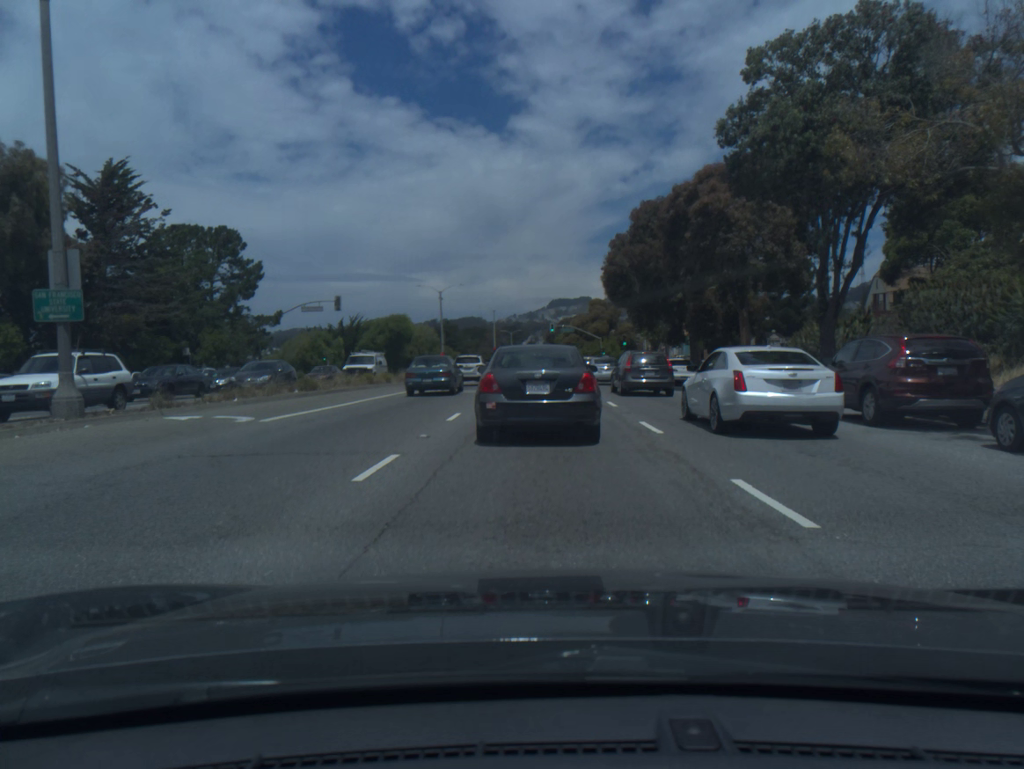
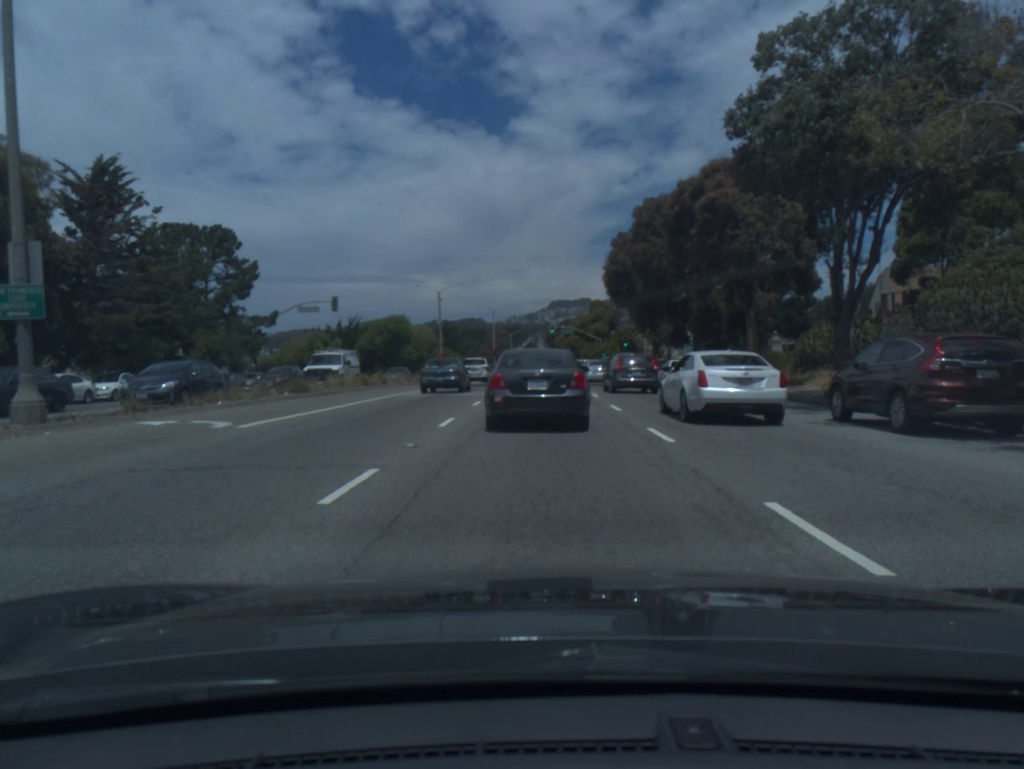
(0.0, +1.1) m; 0°
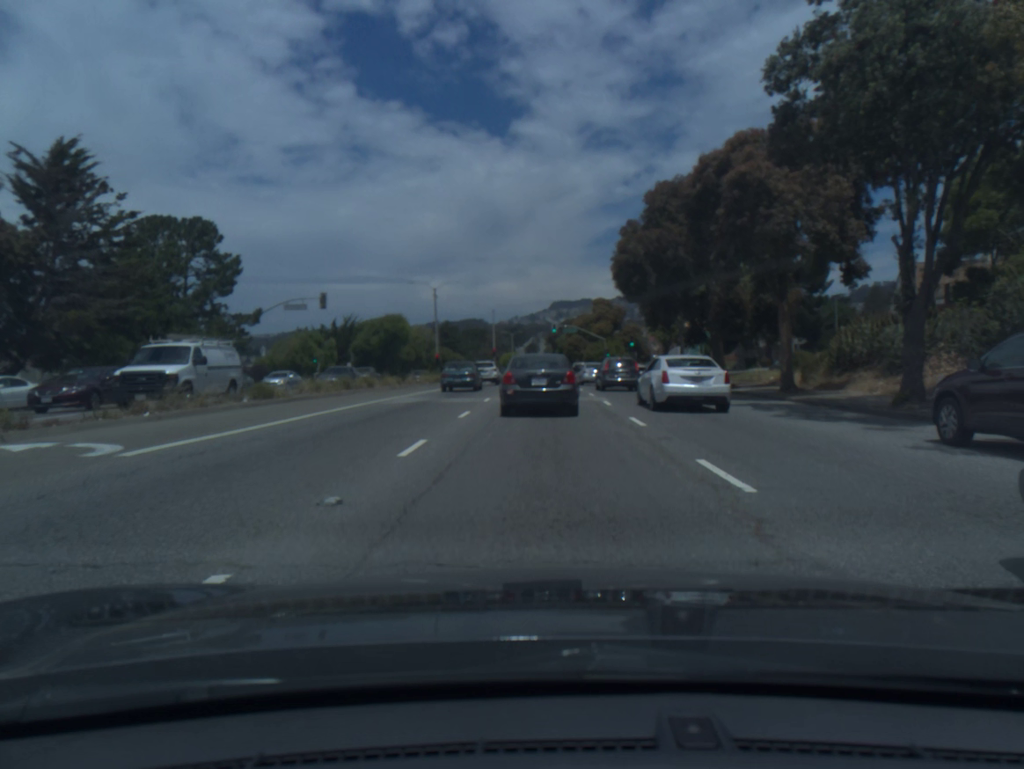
(0.0, +4.0) m; -1°
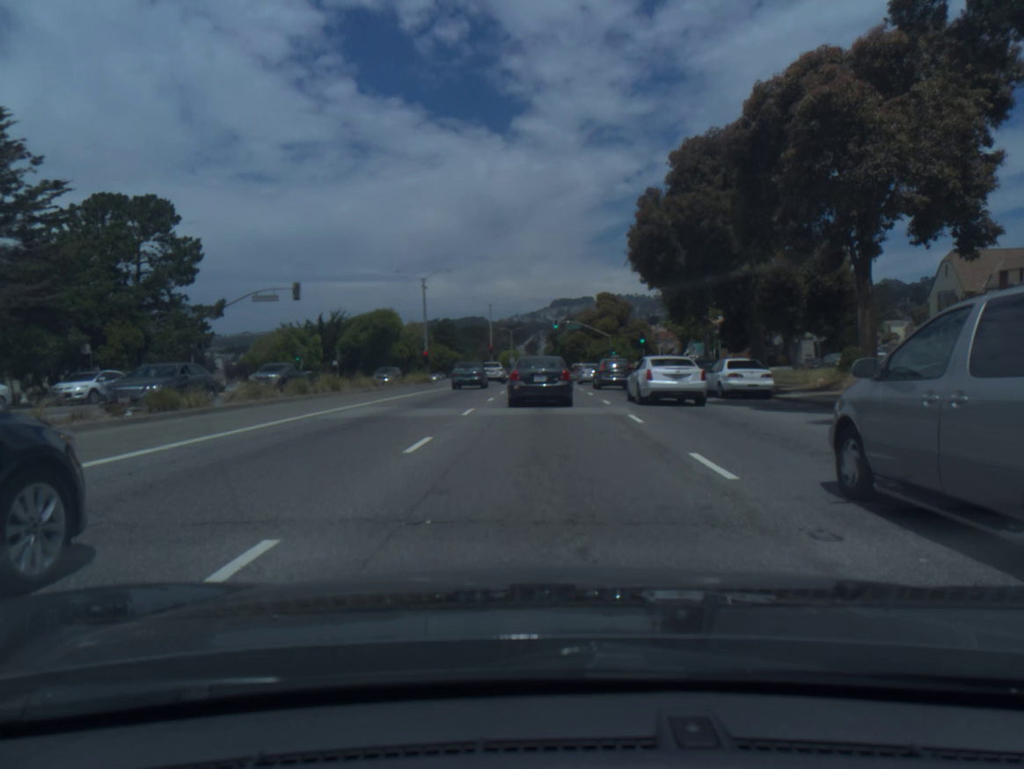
(0.0, +6.6) m; 0°
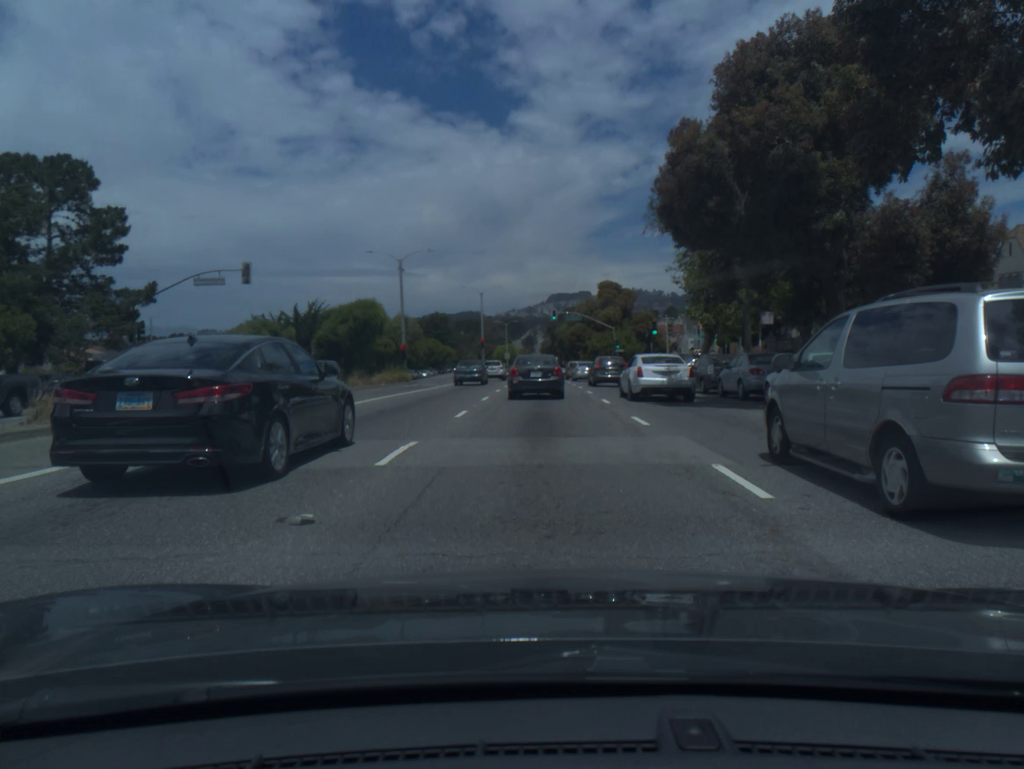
(0.0, +8.6) m; 0°
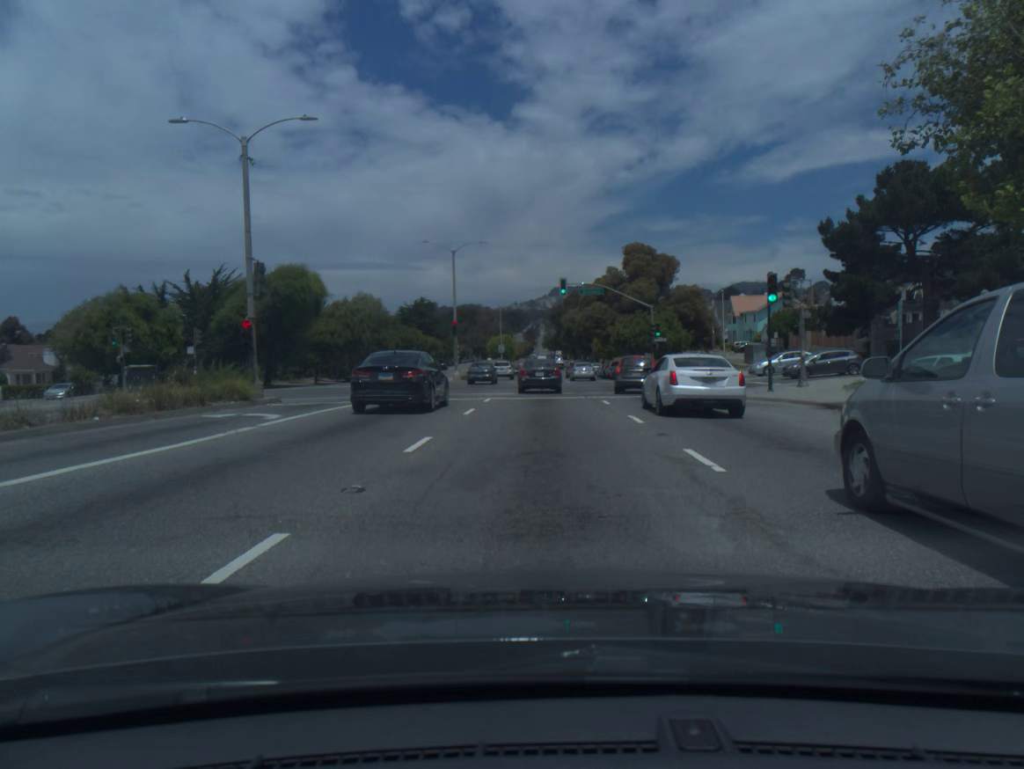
(0.0, +27.9) m; 0°
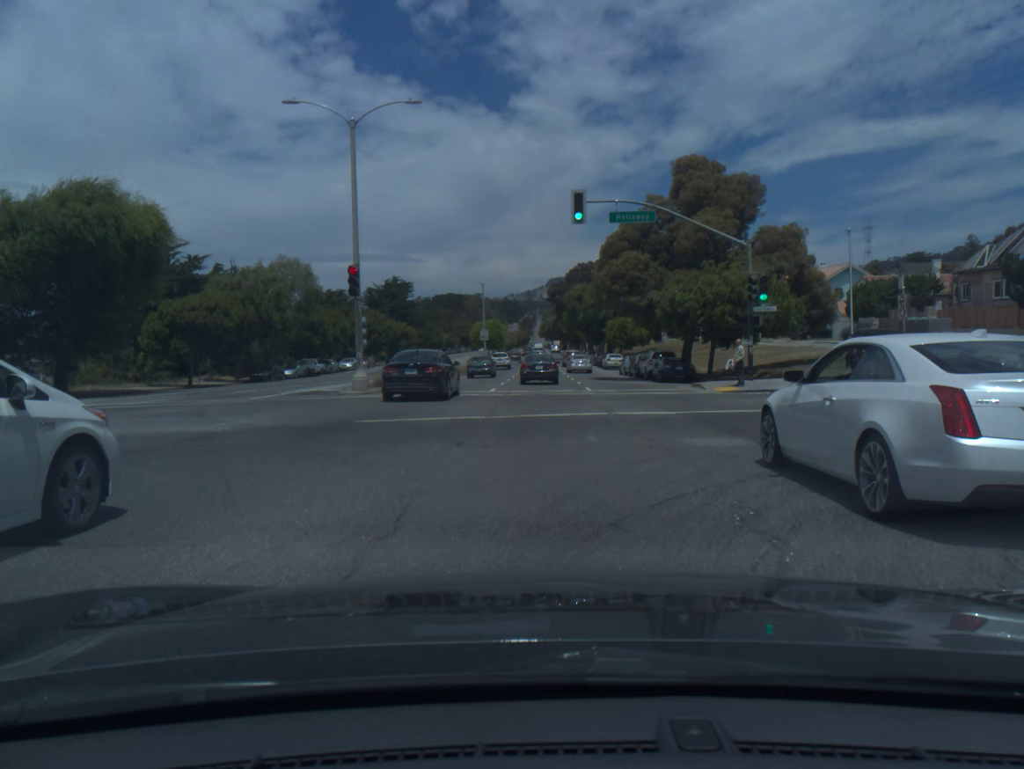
(0.0, +28.4) m; 0°
